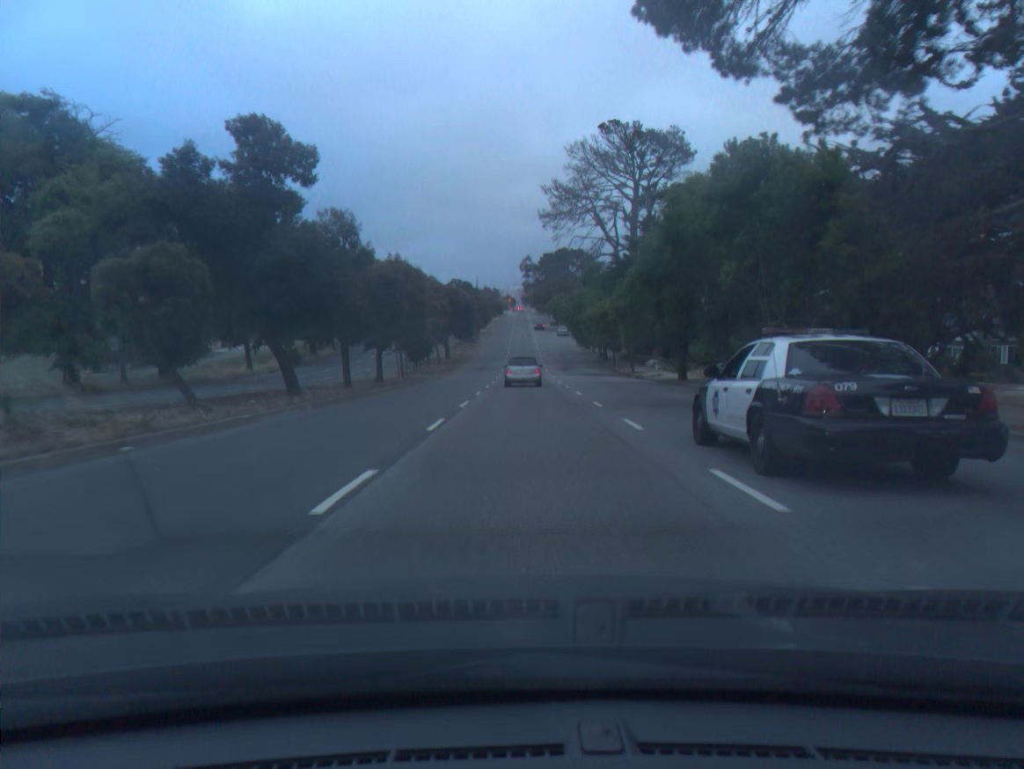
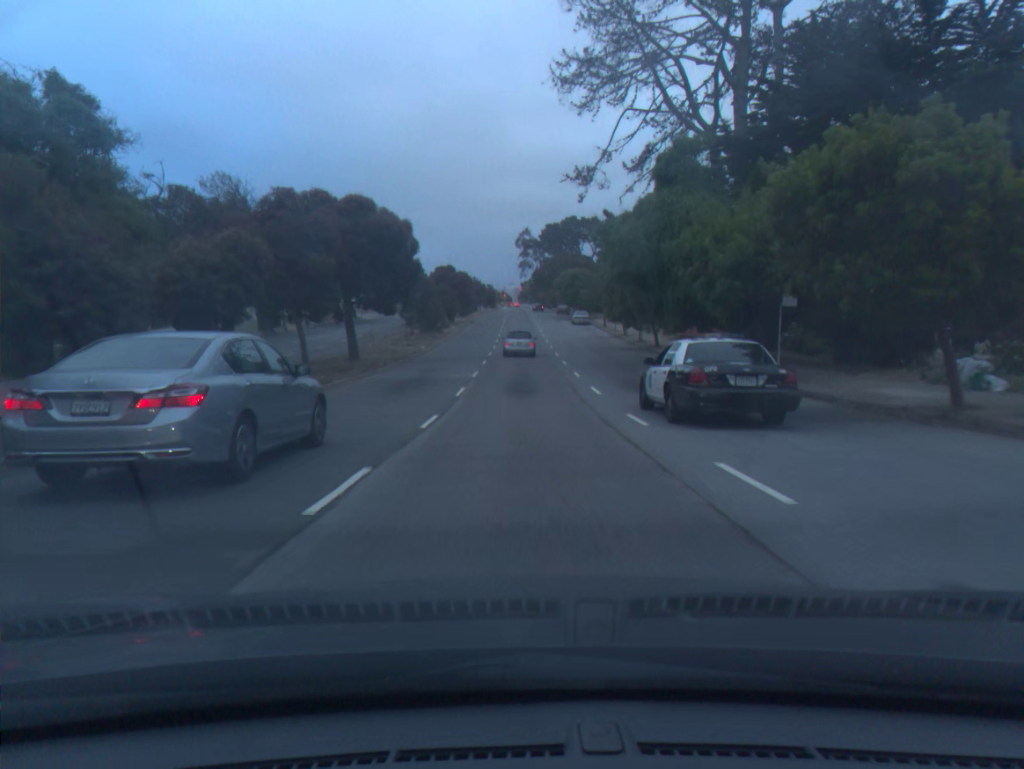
(+0.2, +43.8) m; 0°
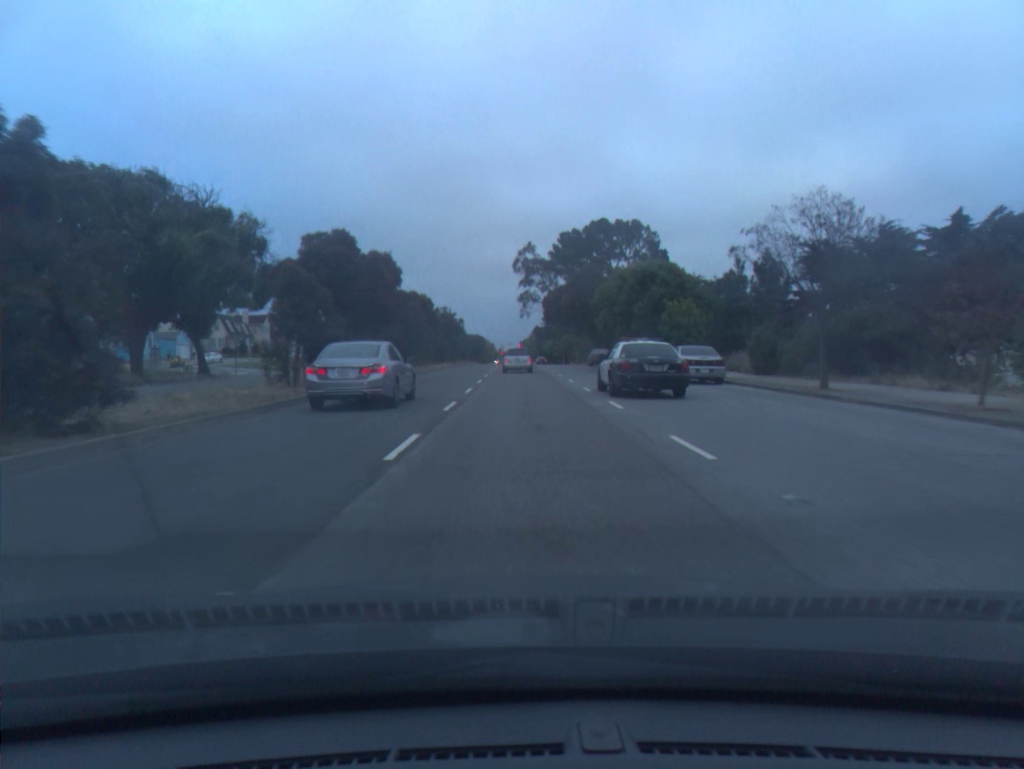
(-0.1, +54.8) m; 0°
